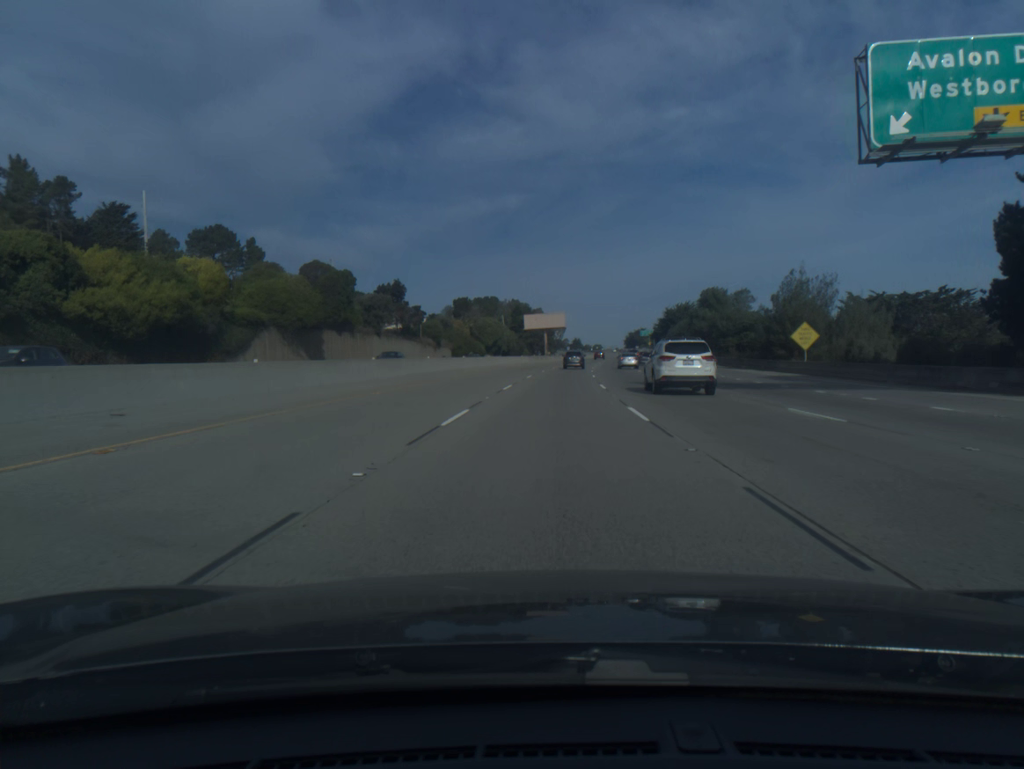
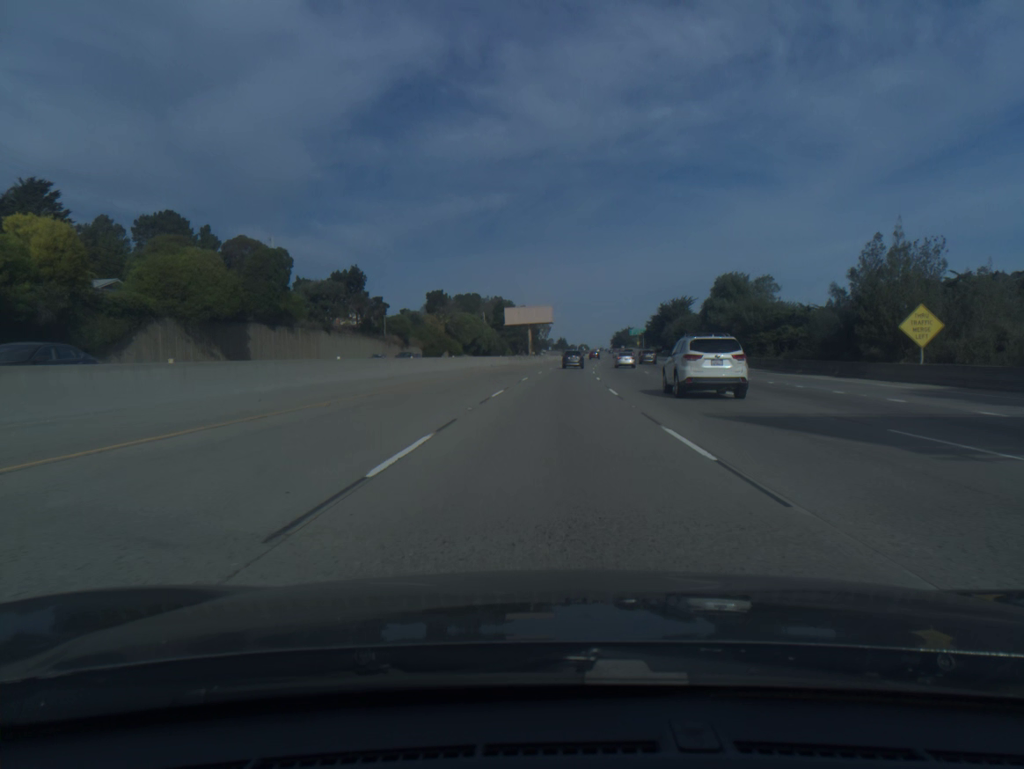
(+0.2, +20.2) m; +1°
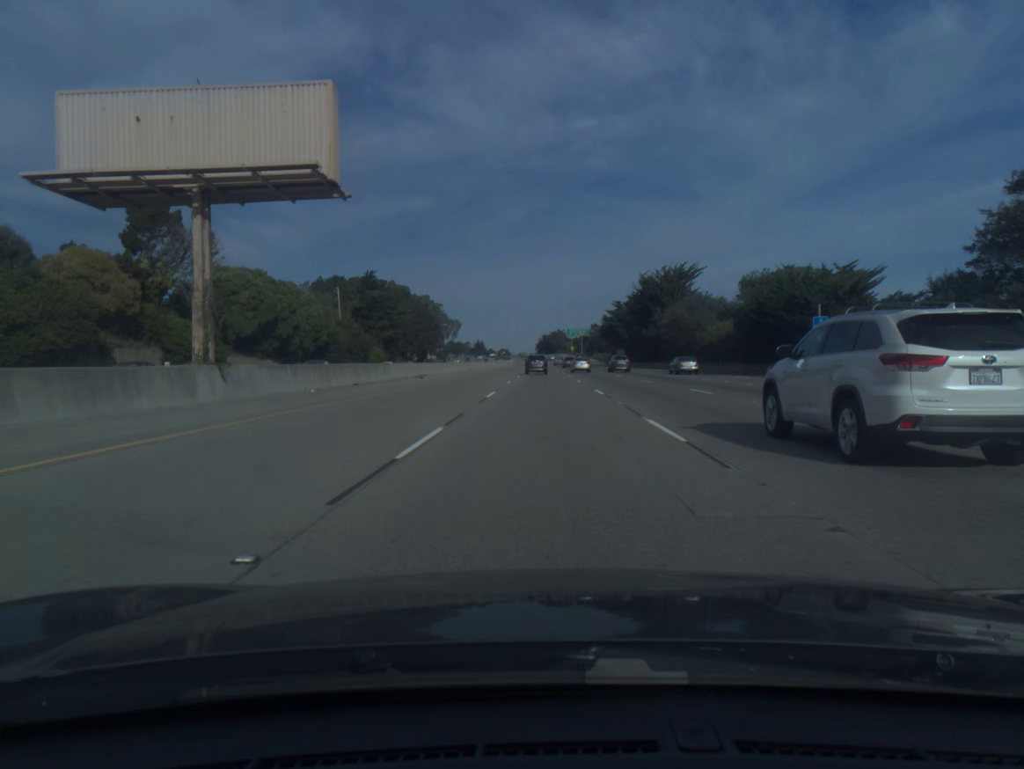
(+5.4, +100.5) m; +6°
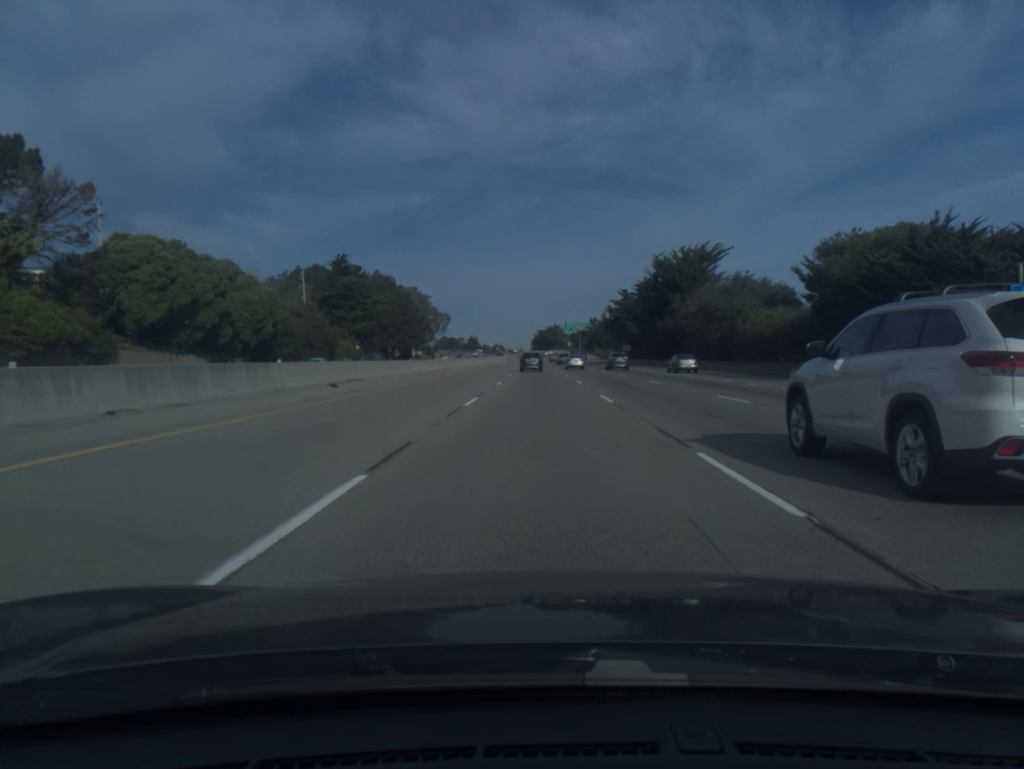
(+0.1, +20.0) m; 0°
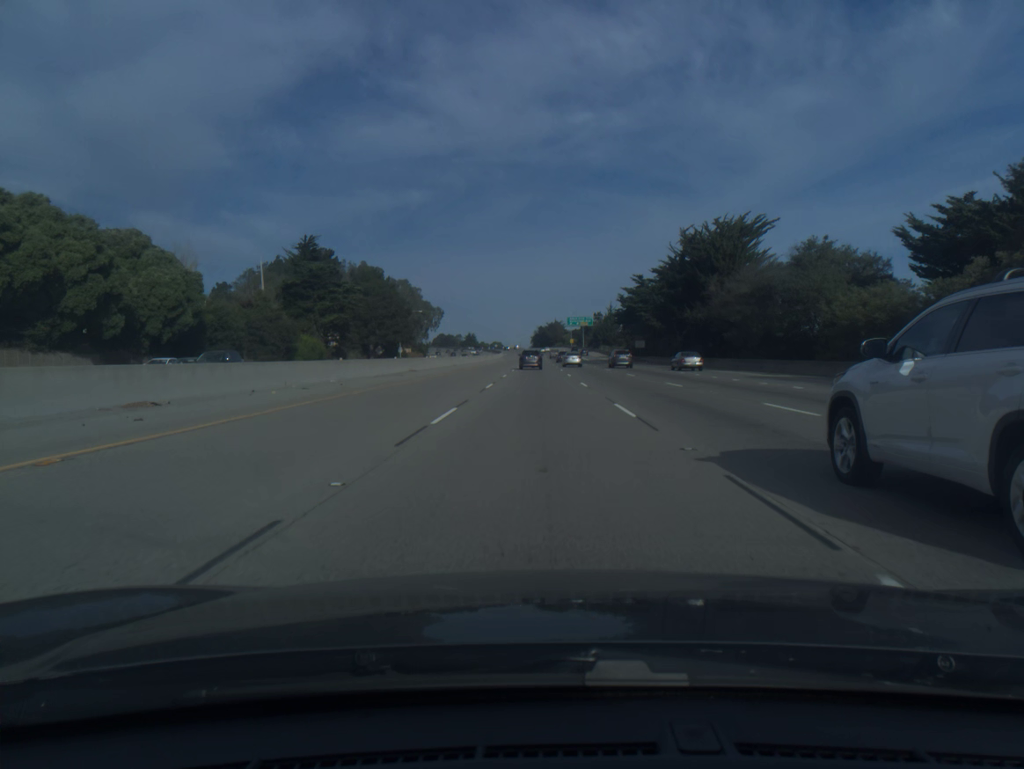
(0.0, +19.9) m; 0°
